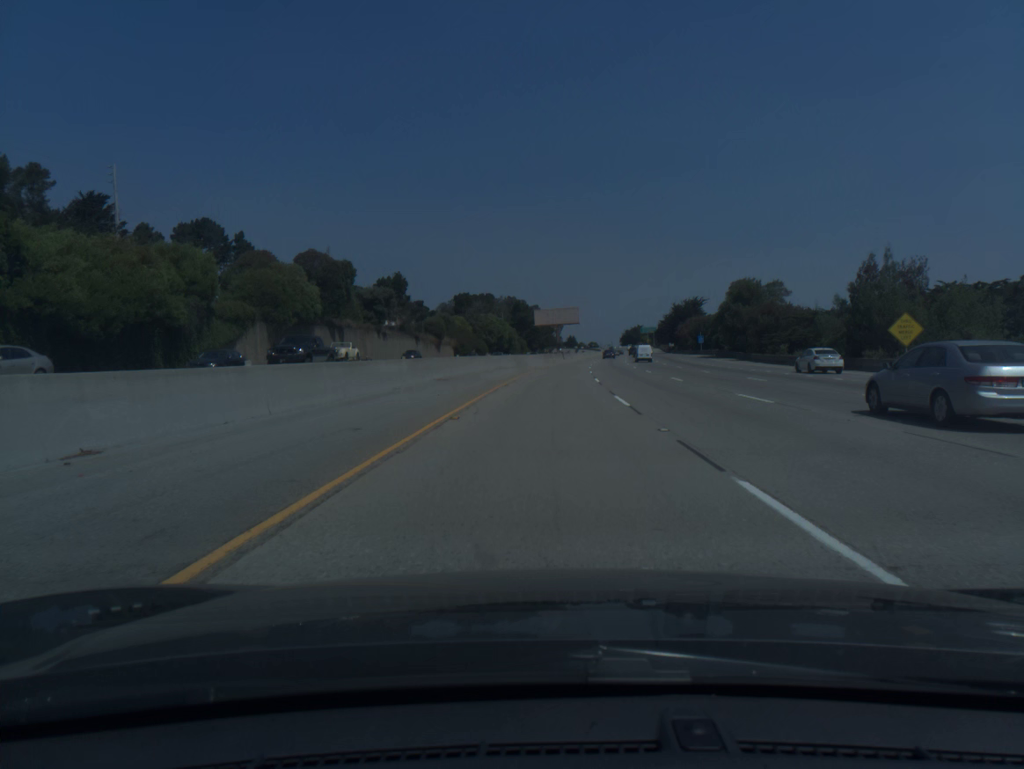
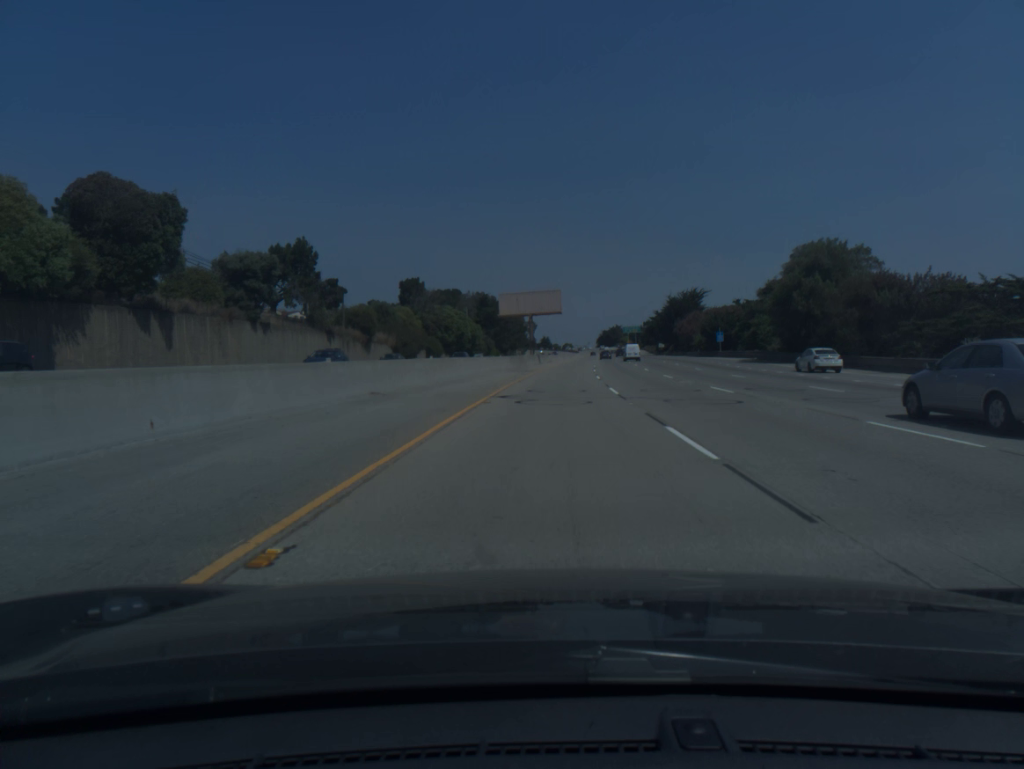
(+0.7, +38.7) m; +2°
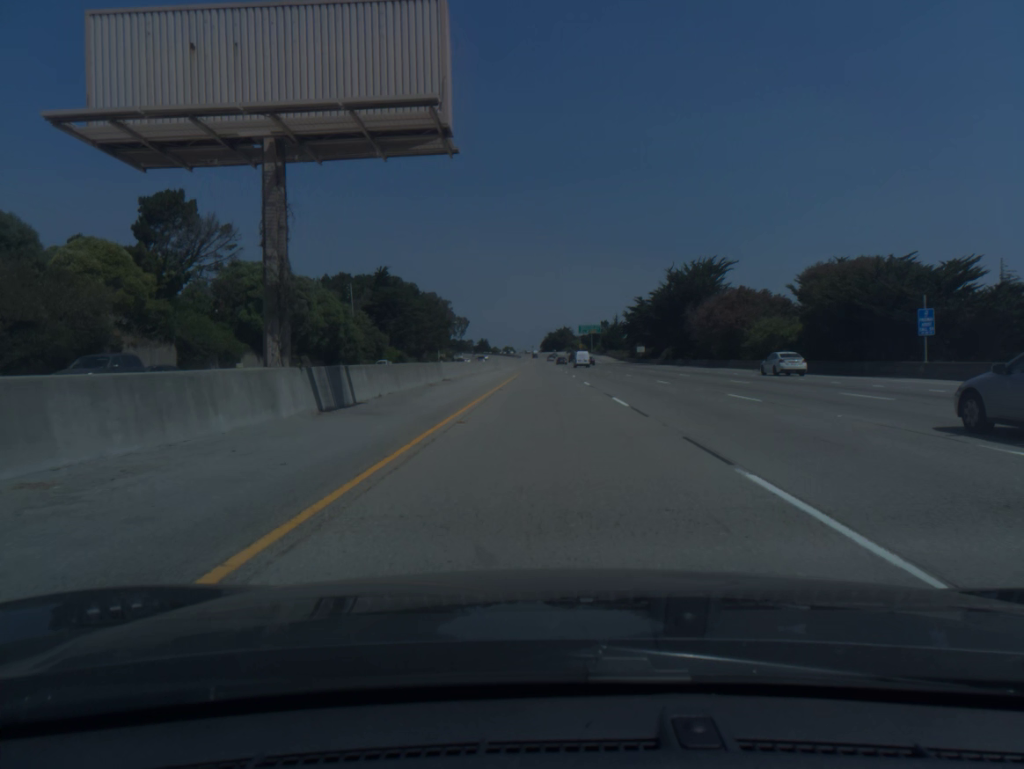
(+3.0, +77.6) m; +4°
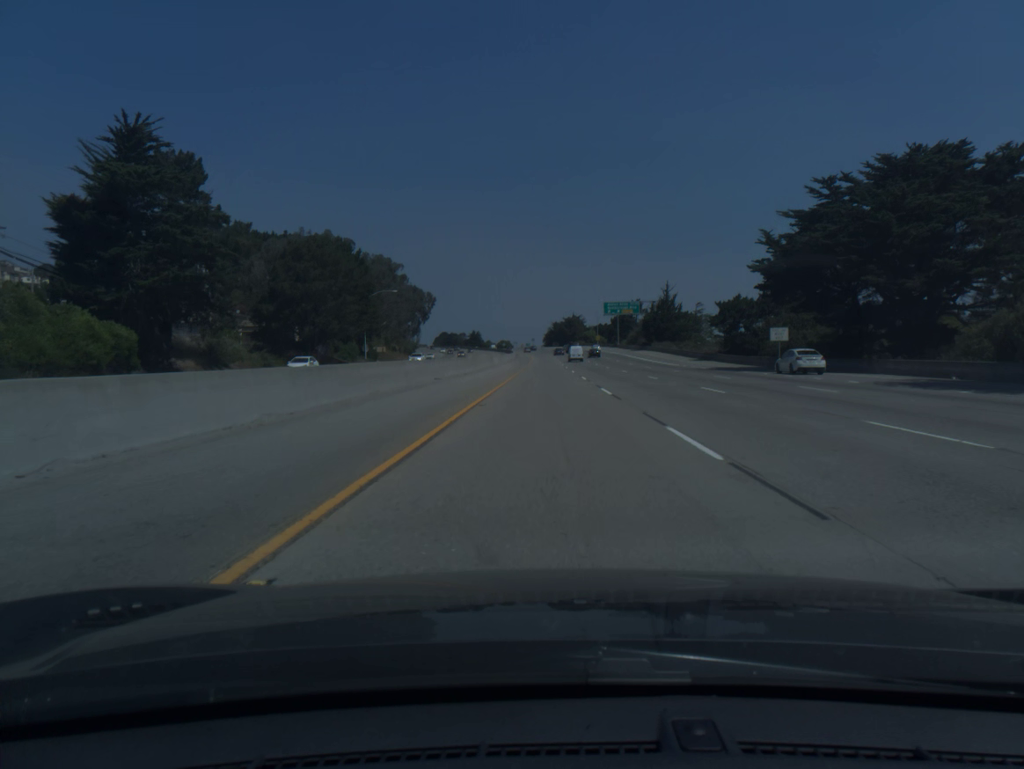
(0.0, +97.7) m; 0°
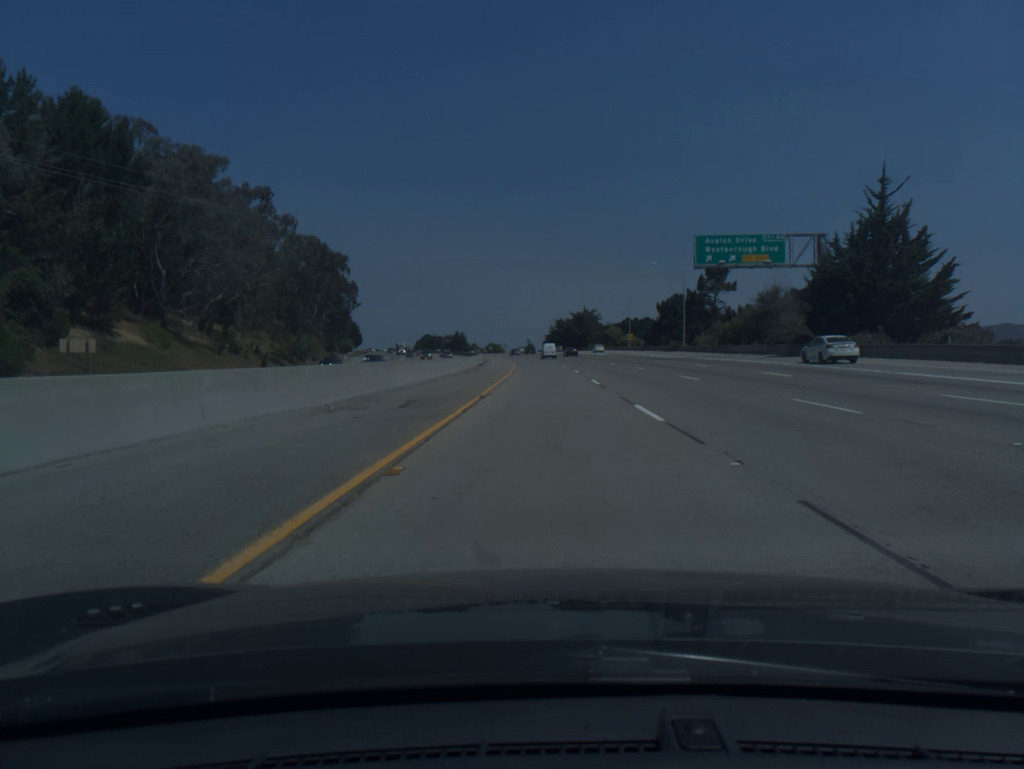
(+0.3, +98.0) m; 0°
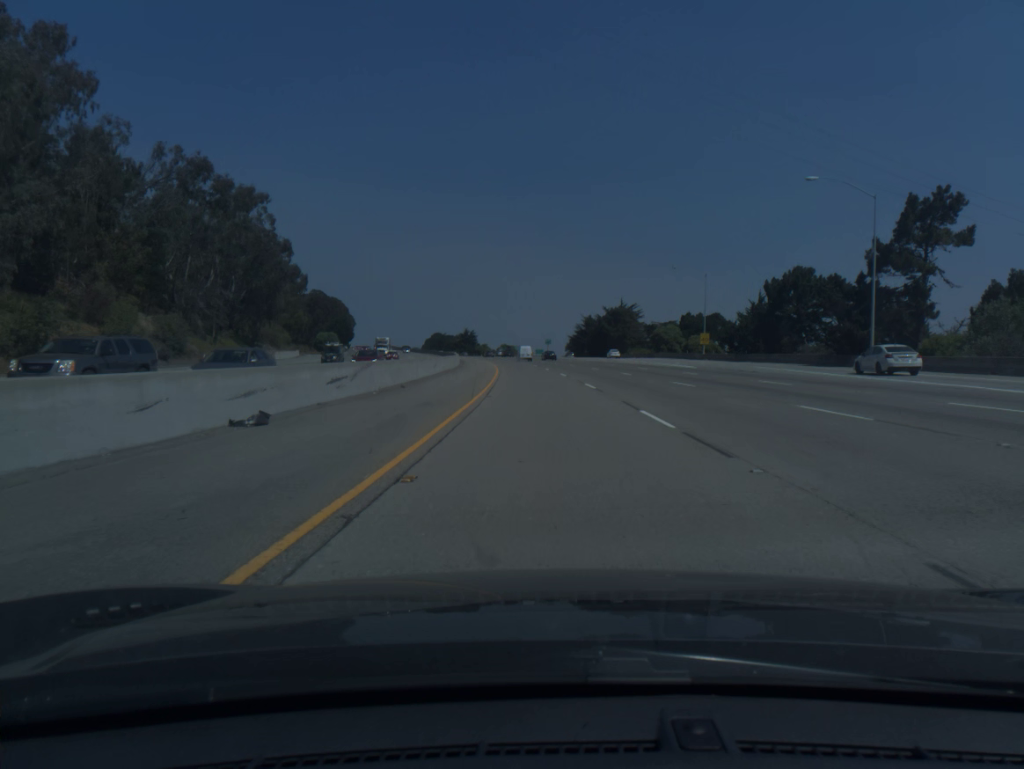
(-0.6, +58.7) m; -1°
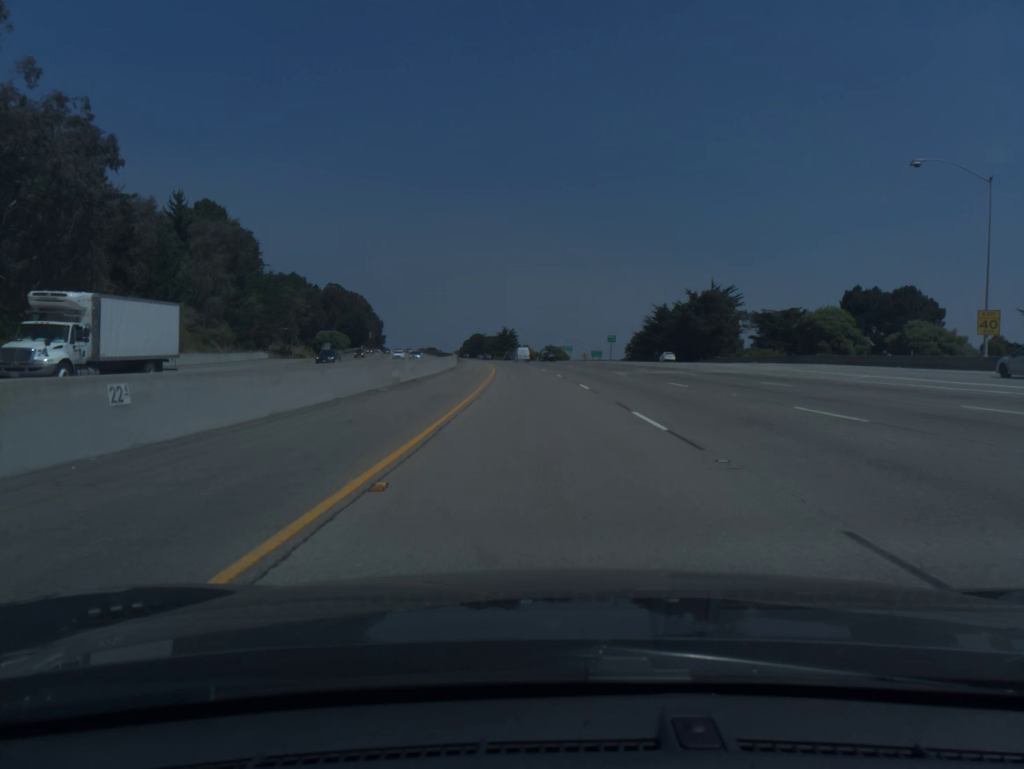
(-1.7, +58.6) m; -4°
